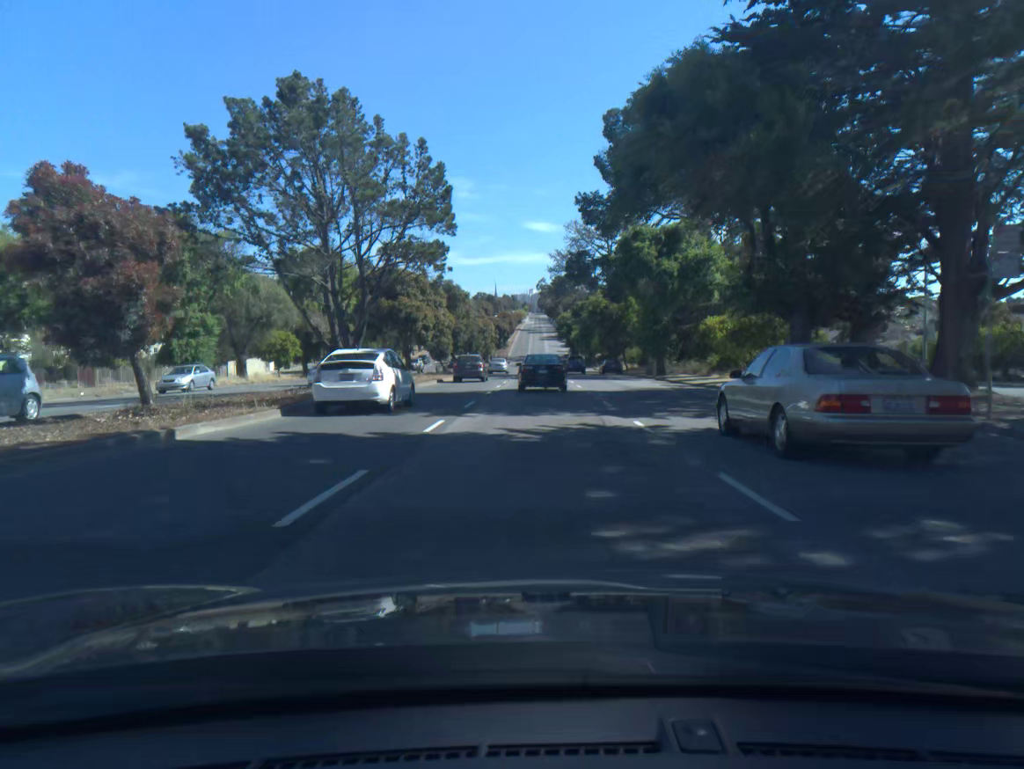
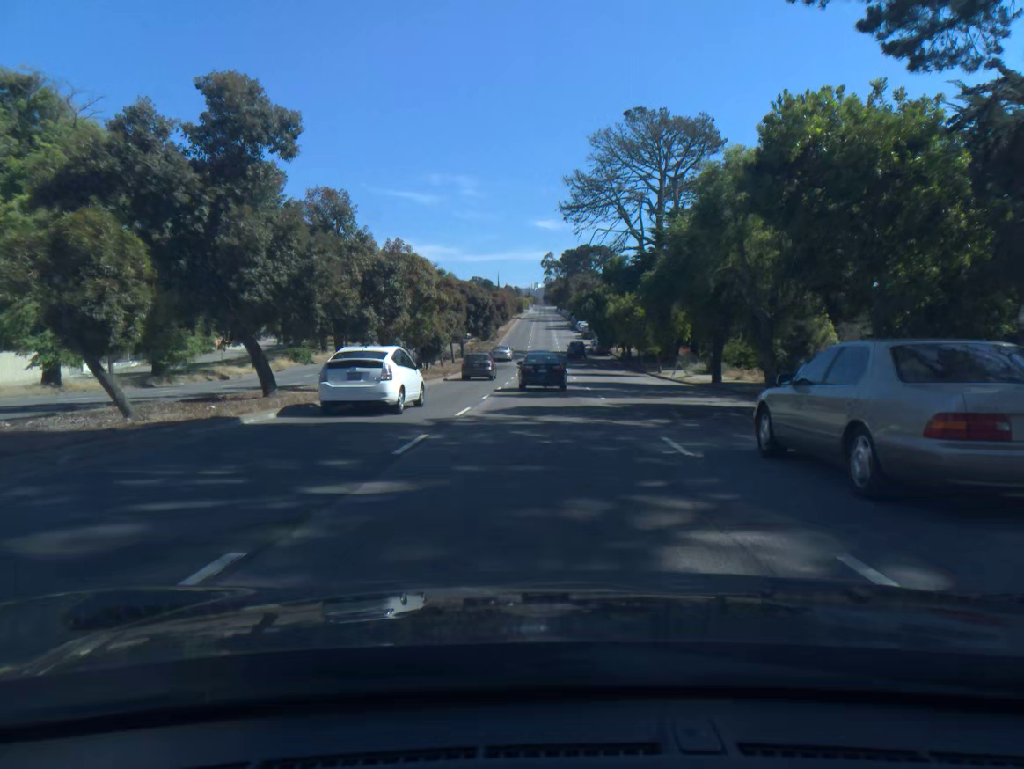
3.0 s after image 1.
(-0.3, +53.9) m; 0°
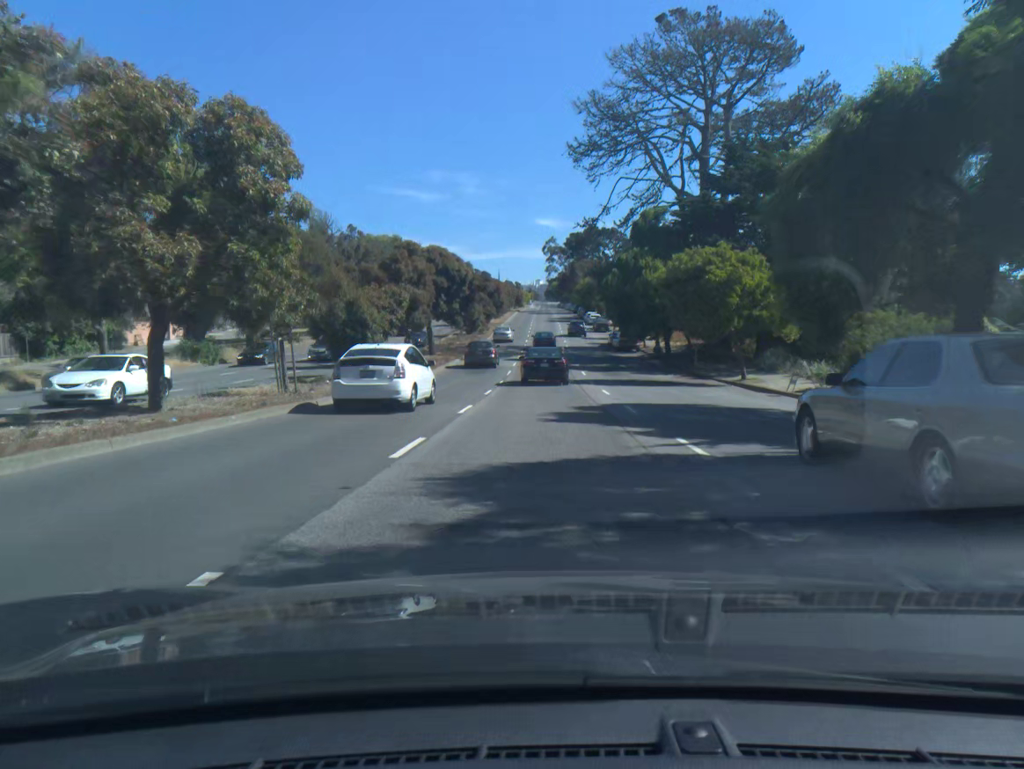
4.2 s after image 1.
(0.0, +22.3) m; 0°
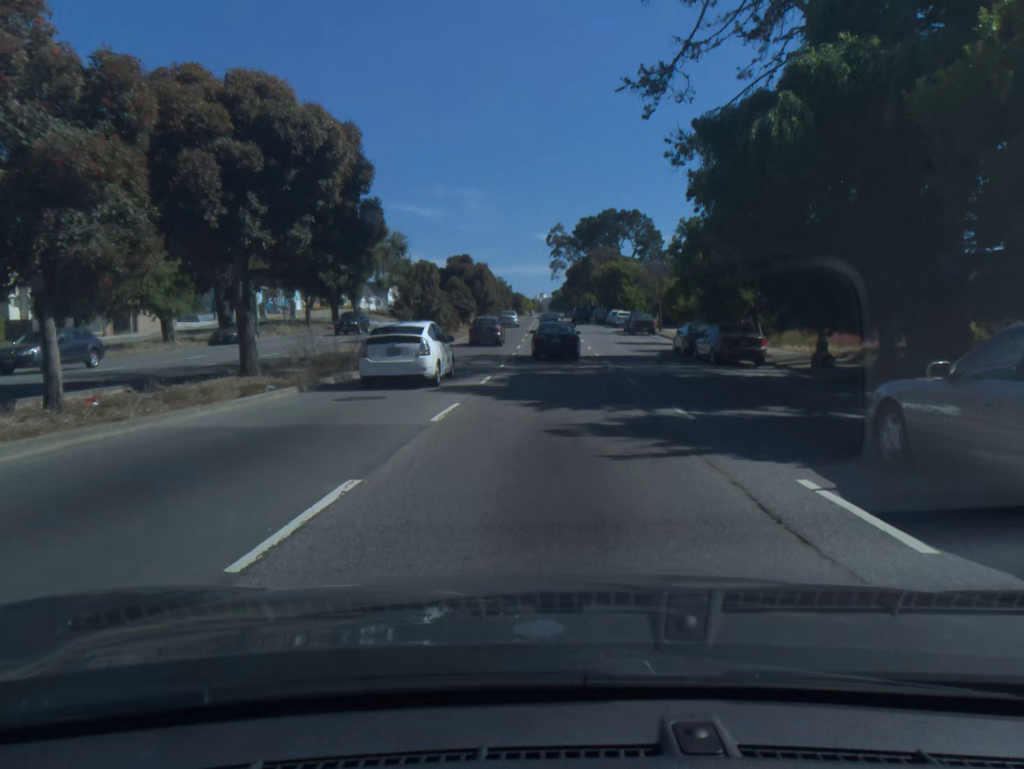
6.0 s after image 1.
(-0.1, +33.9) m; 0°
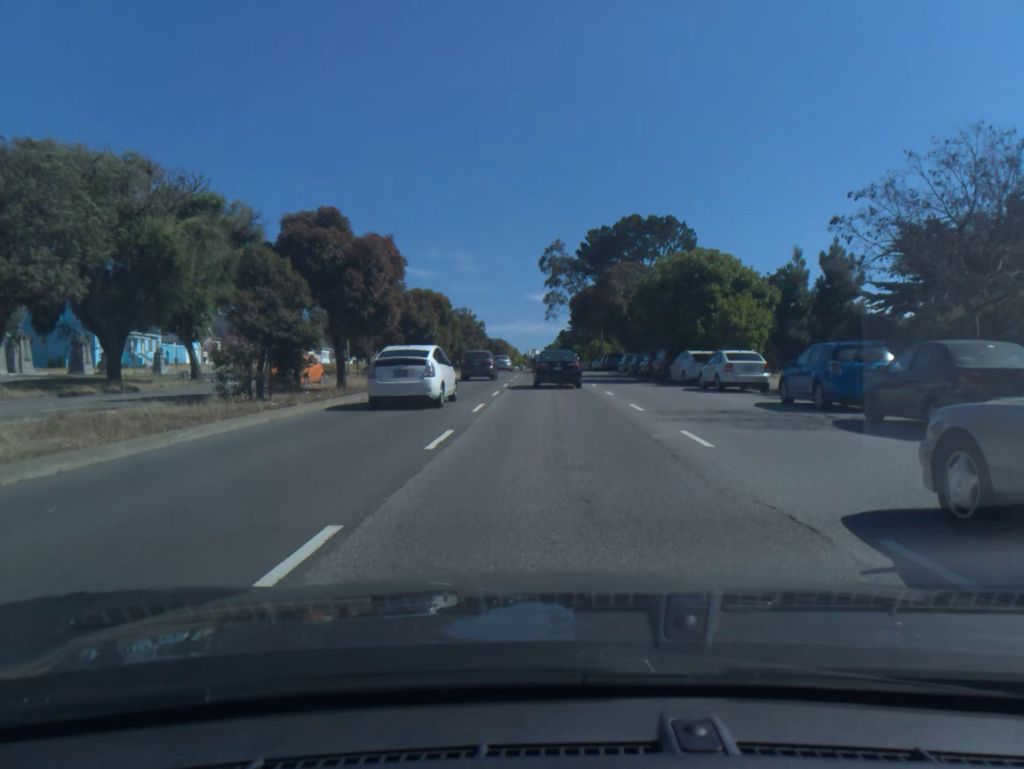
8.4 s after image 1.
(+0.2, +44.6) m; +1°
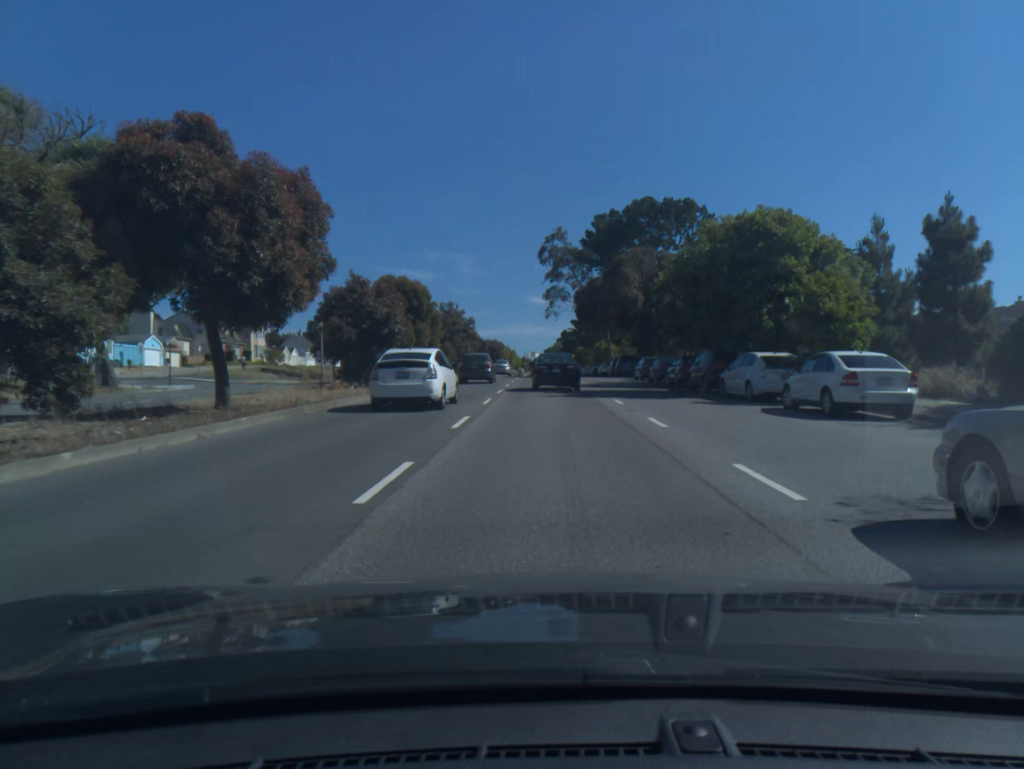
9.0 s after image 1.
(0.0, +10.6) m; 0°
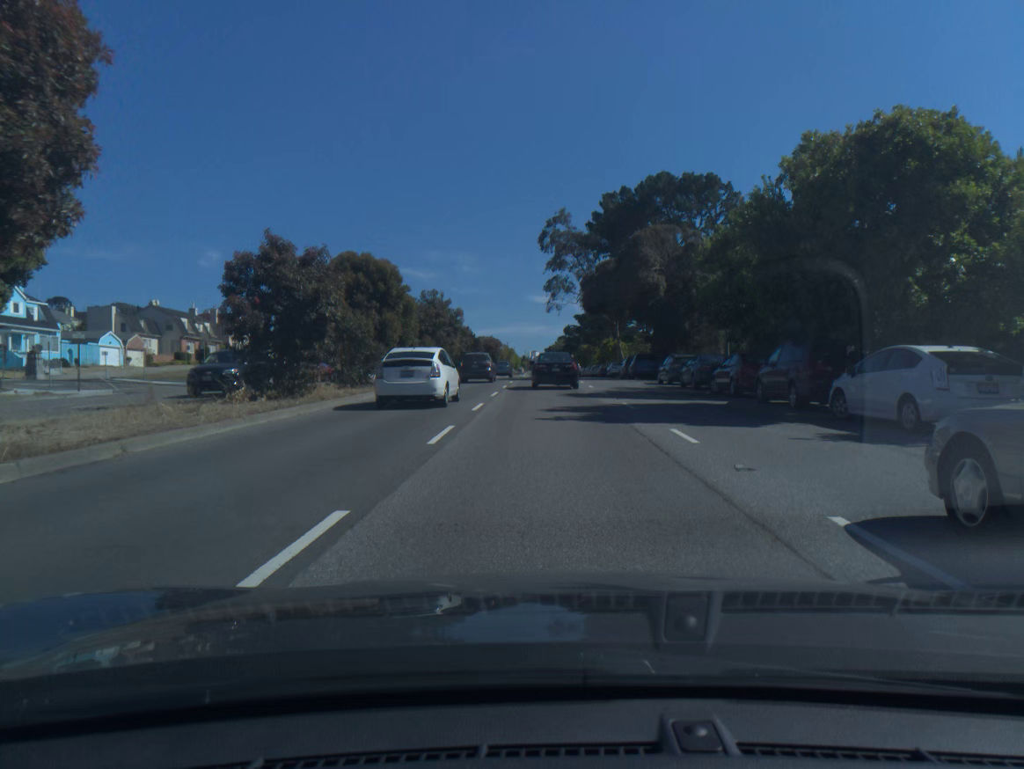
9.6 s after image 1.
(0.0, +10.2) m; 0°
